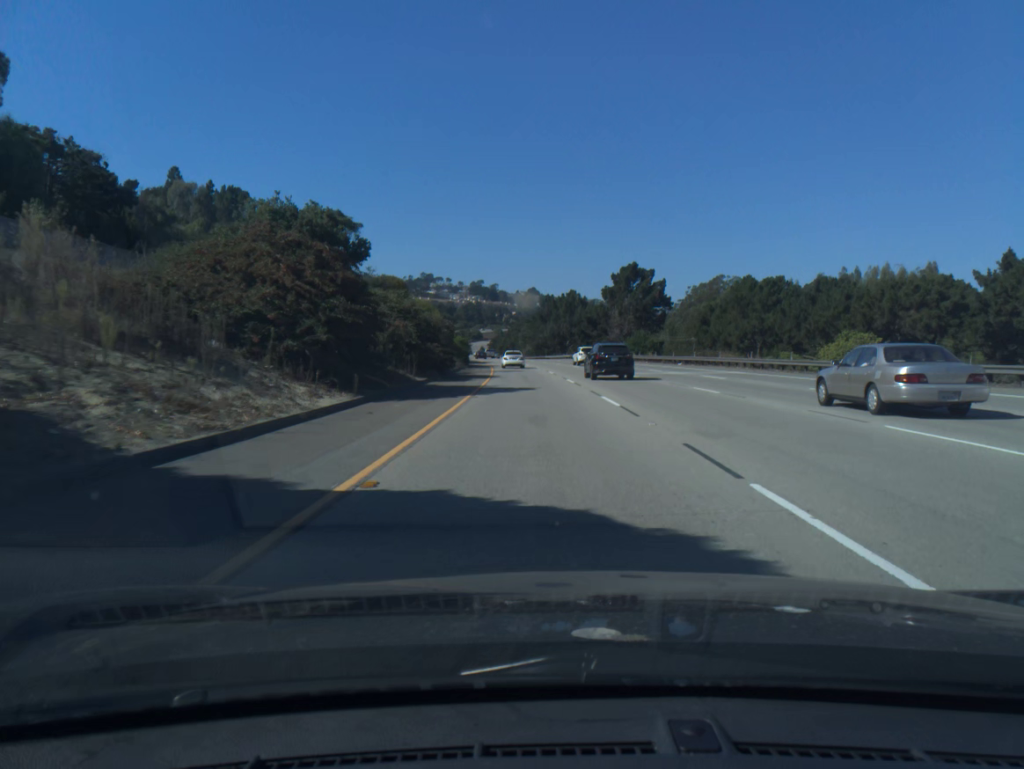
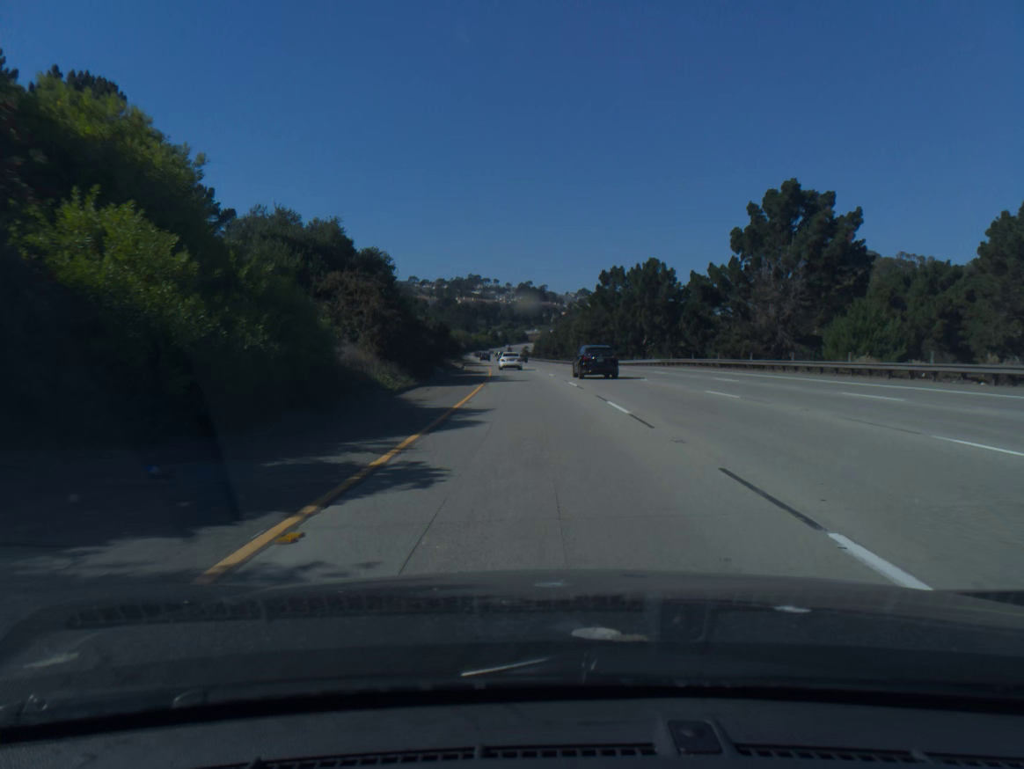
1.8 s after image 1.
(-1.9, +60.3) m; -4°
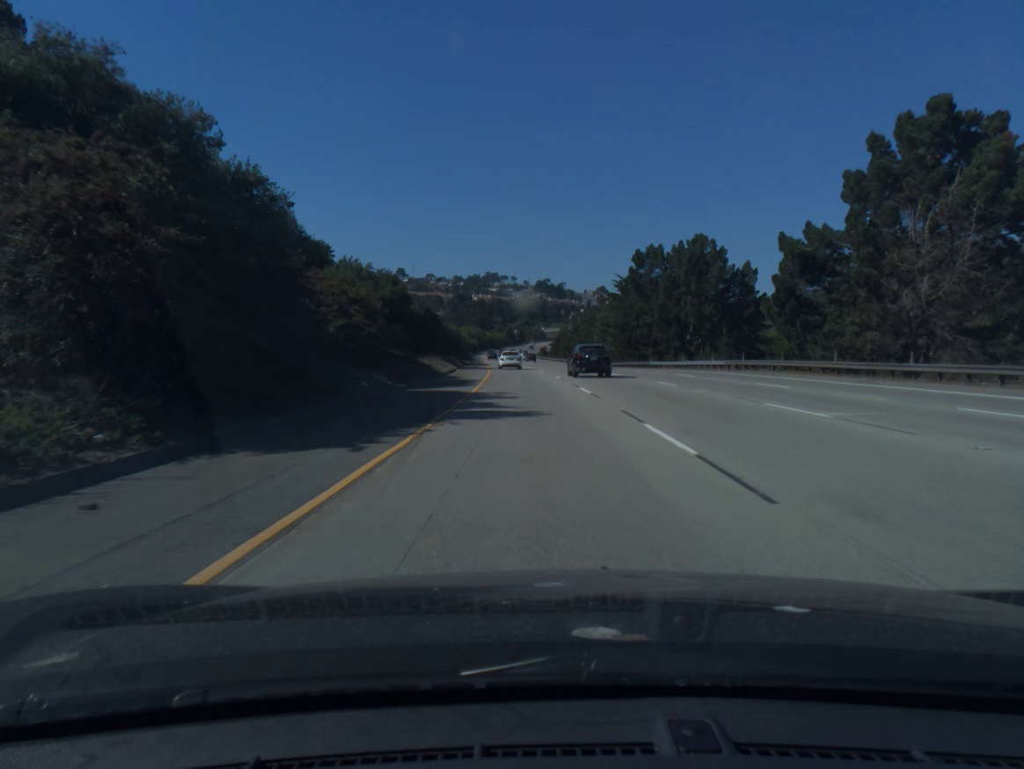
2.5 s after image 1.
(-0.2, +21.1) m; -1°
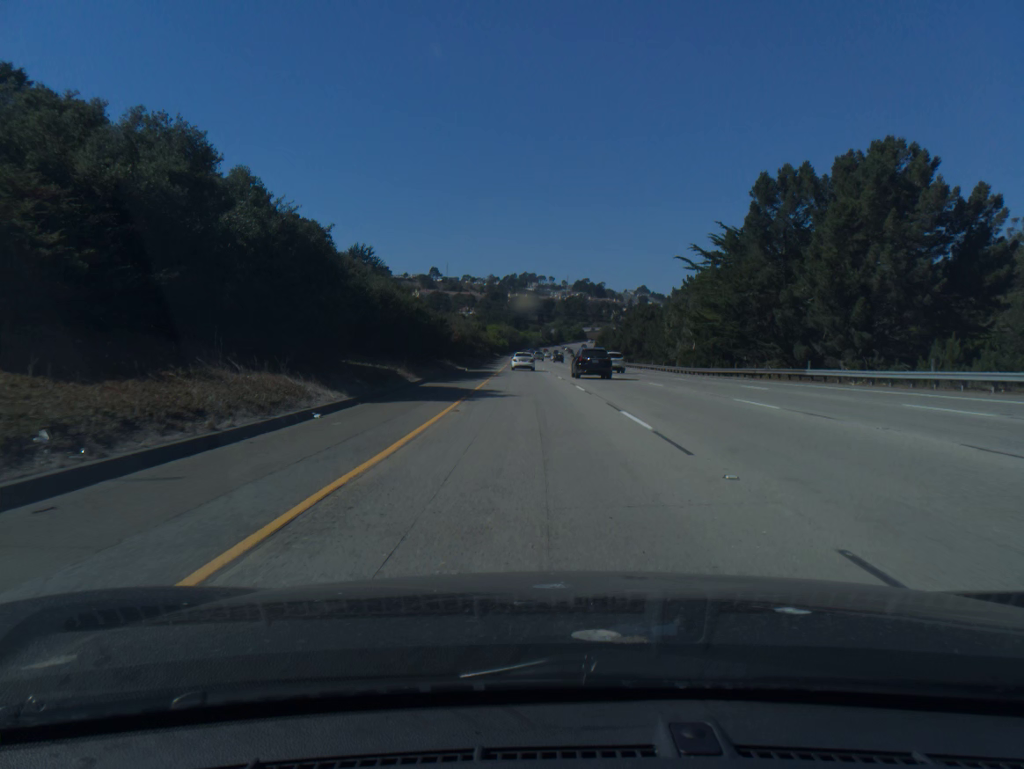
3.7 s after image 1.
(-0.9, +40.5) m; -3°
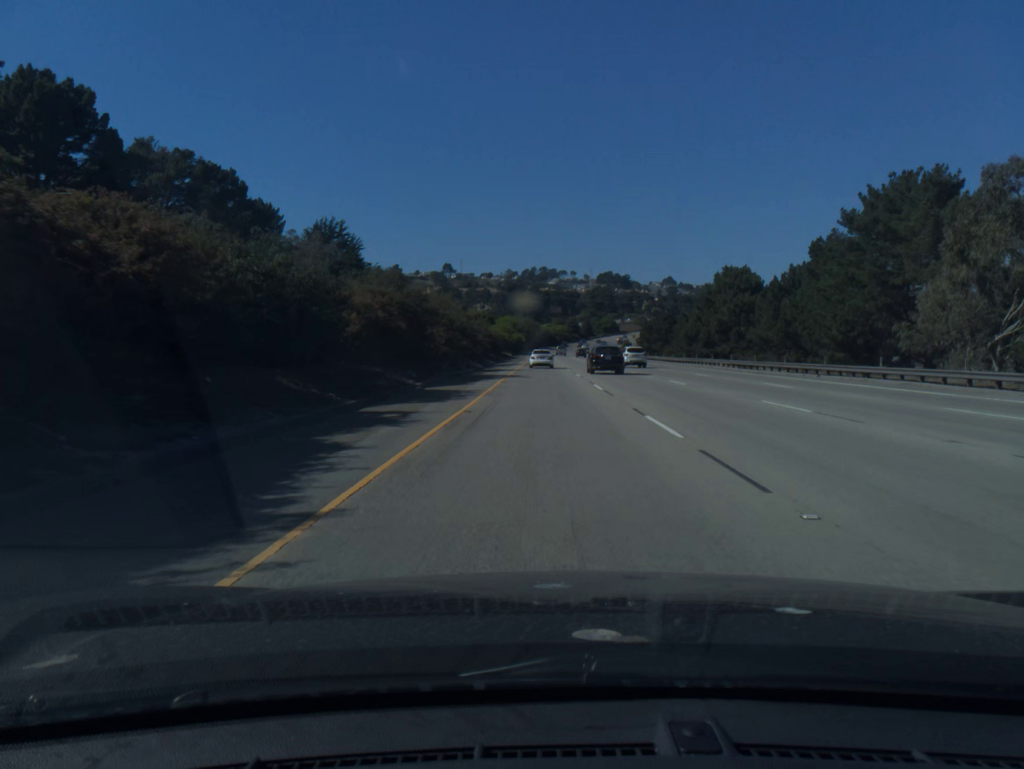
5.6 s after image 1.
(-1.4, +59.5) m; -2°
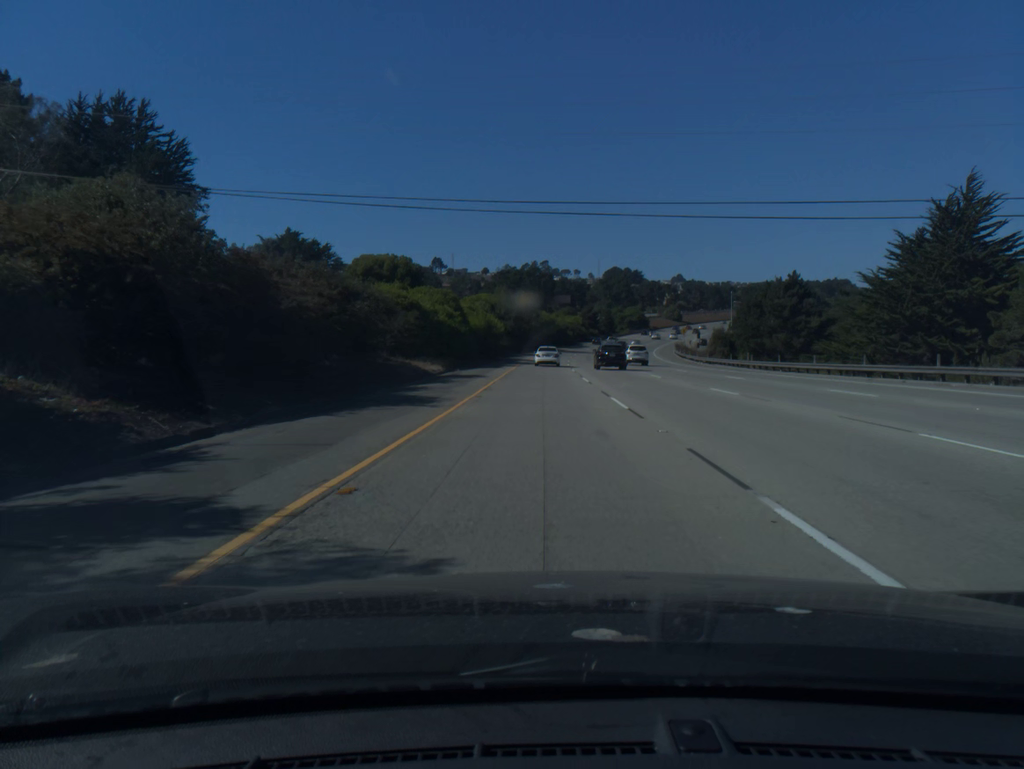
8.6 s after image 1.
(+0.3, +96.7) m; 0°
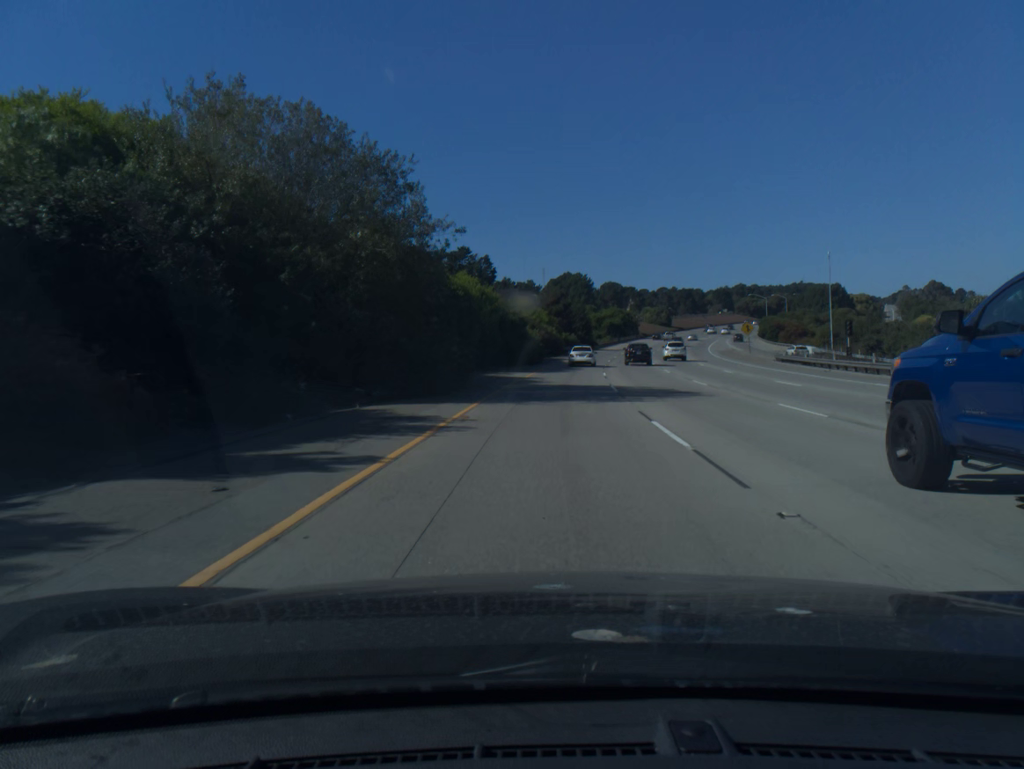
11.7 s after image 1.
(+1.6, +94.0) m; +4°
